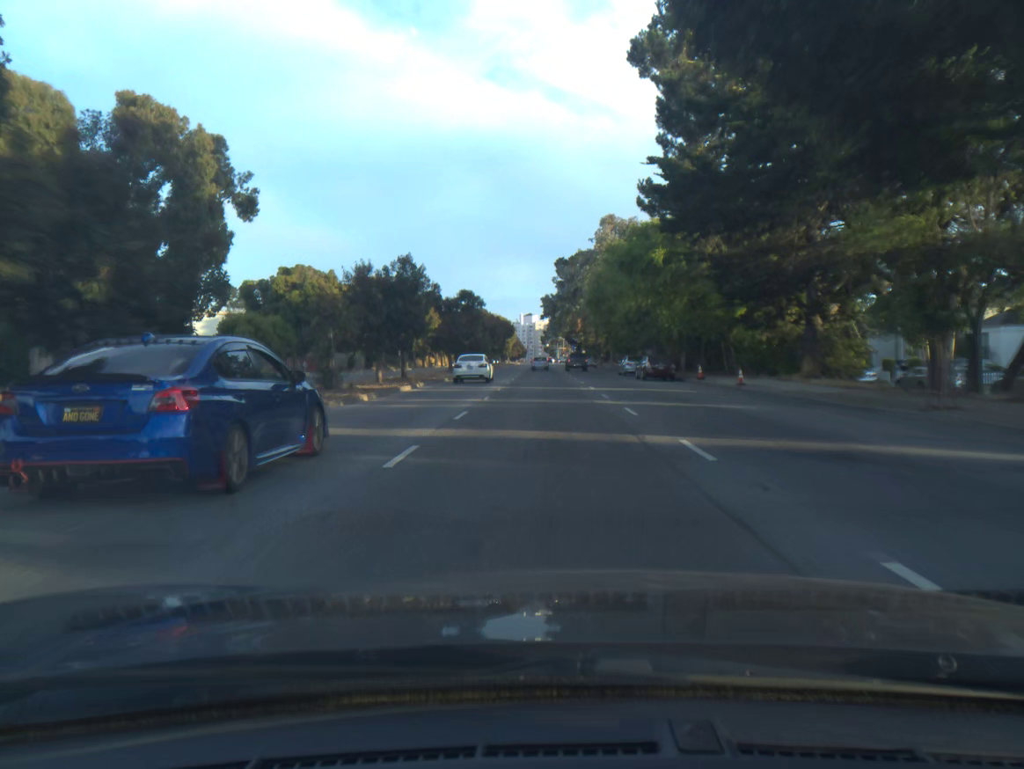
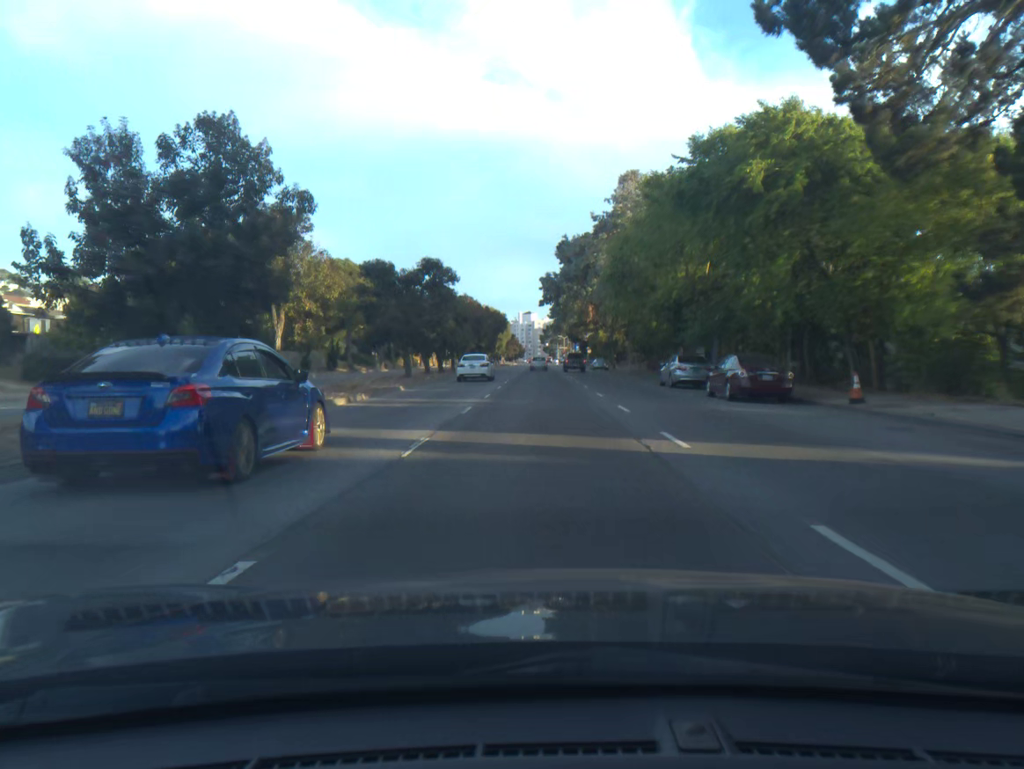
(0.0, +20.4) m; 0°
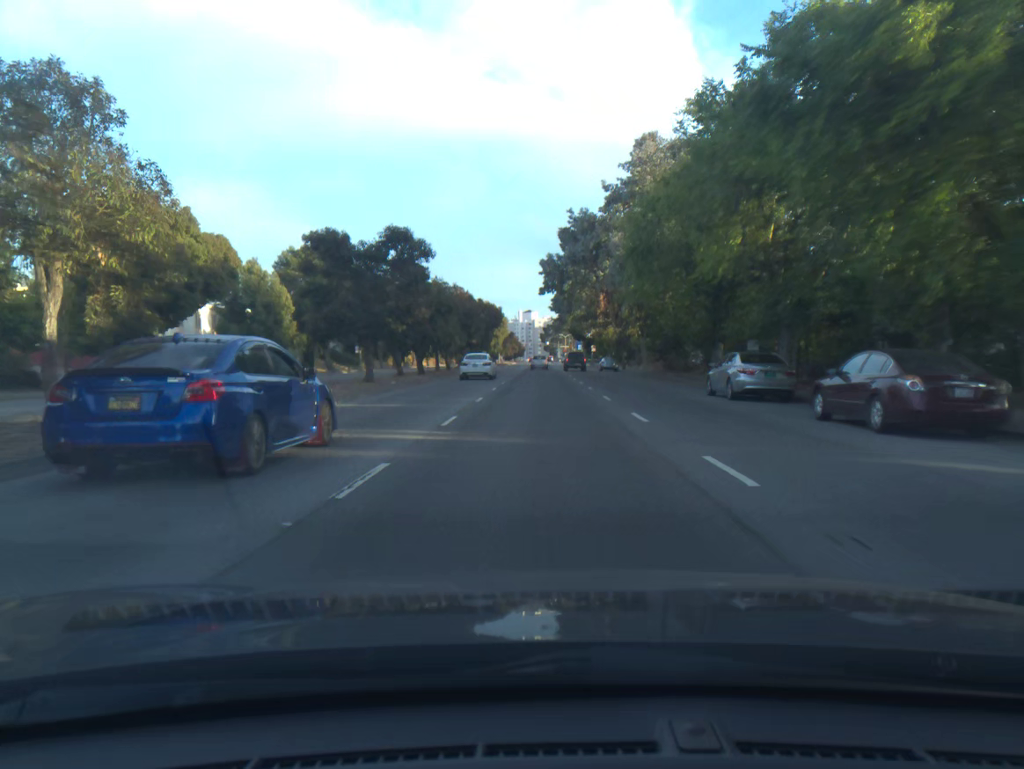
(0.0, +10.5) m; 0°
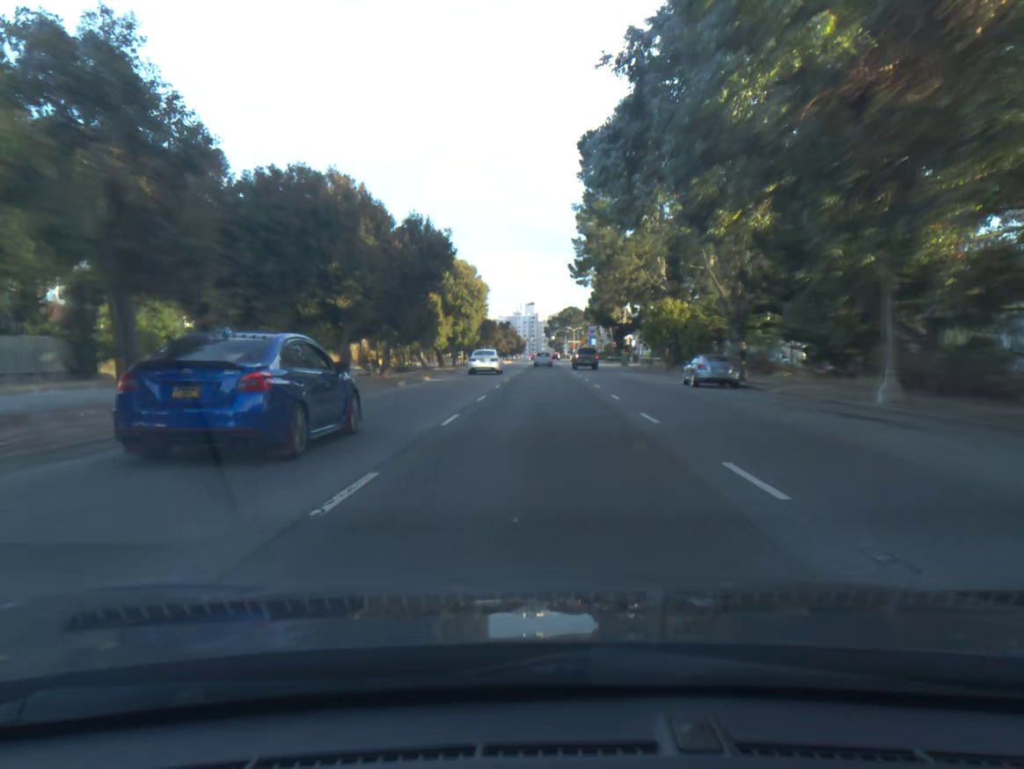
(-0.2, +43.9) m; 0°
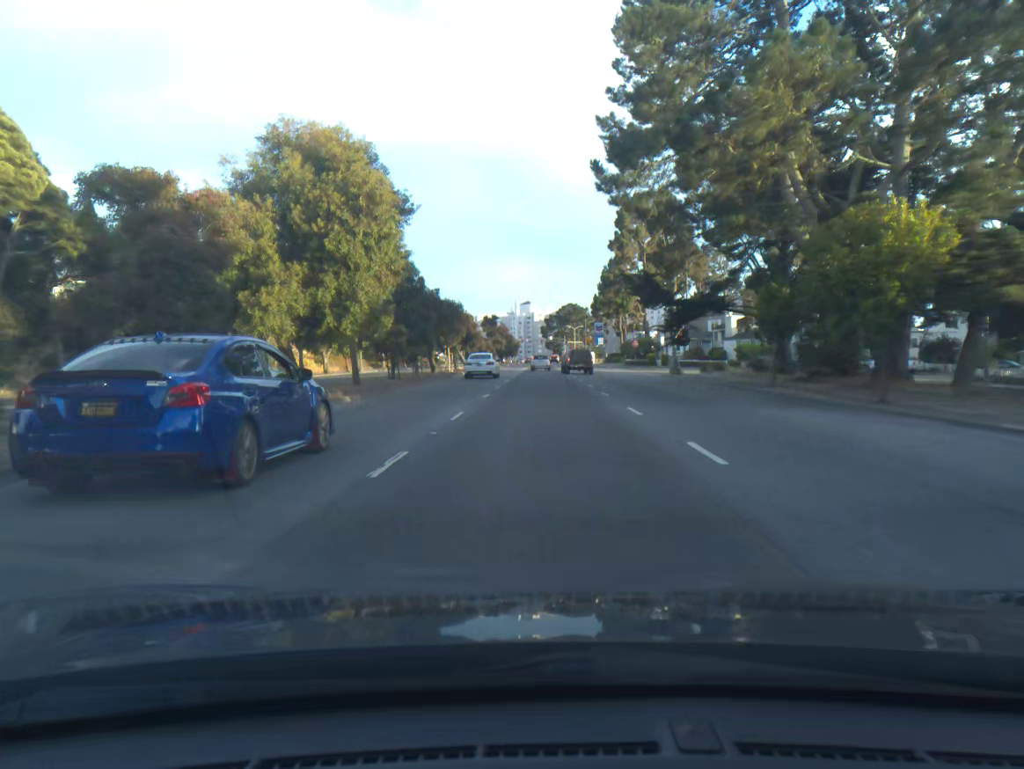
(+0.1, +34.5) m; 0°
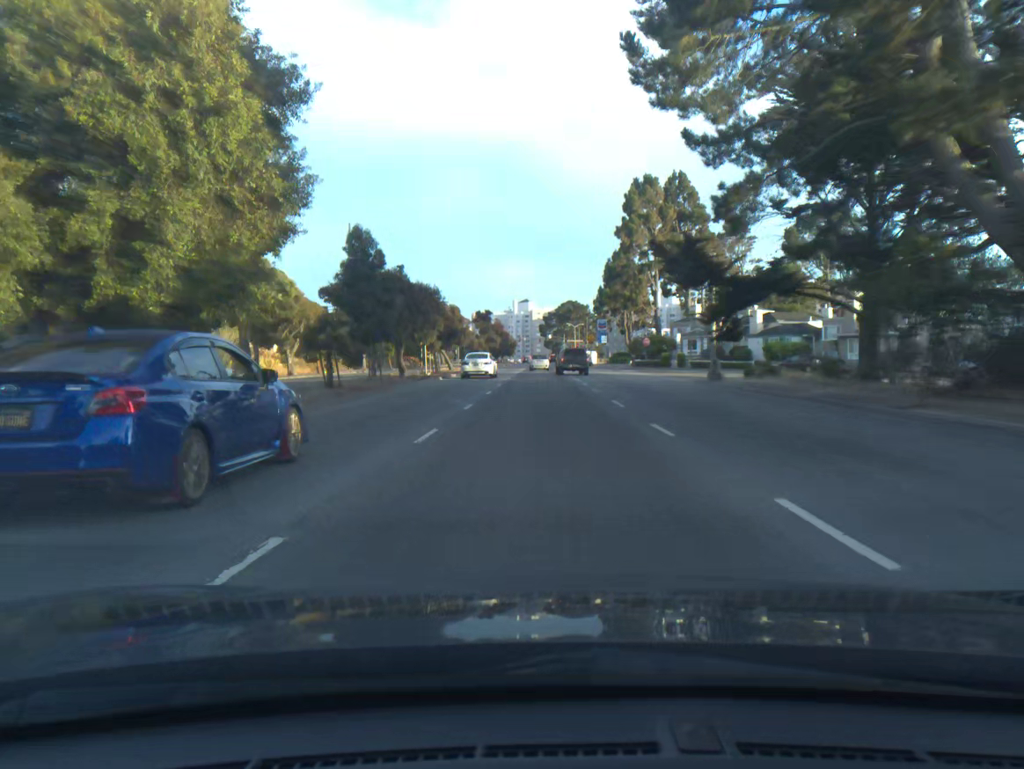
(0.0, +11.6) m; 0°
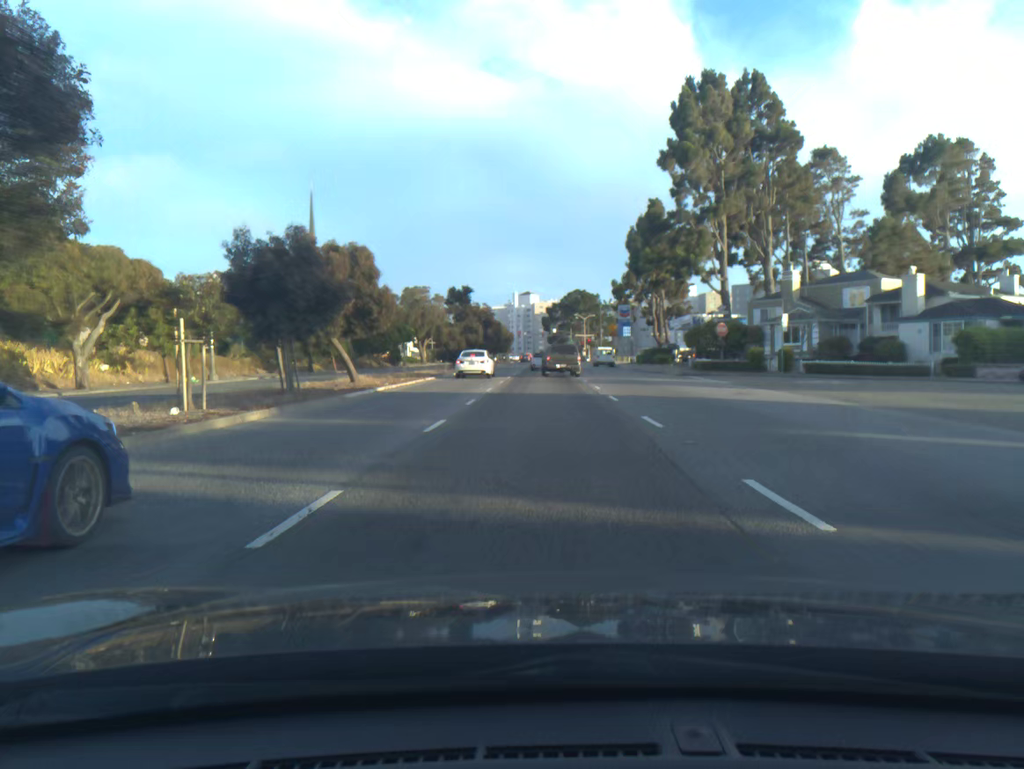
(0.0, +34.7) m; 0°
